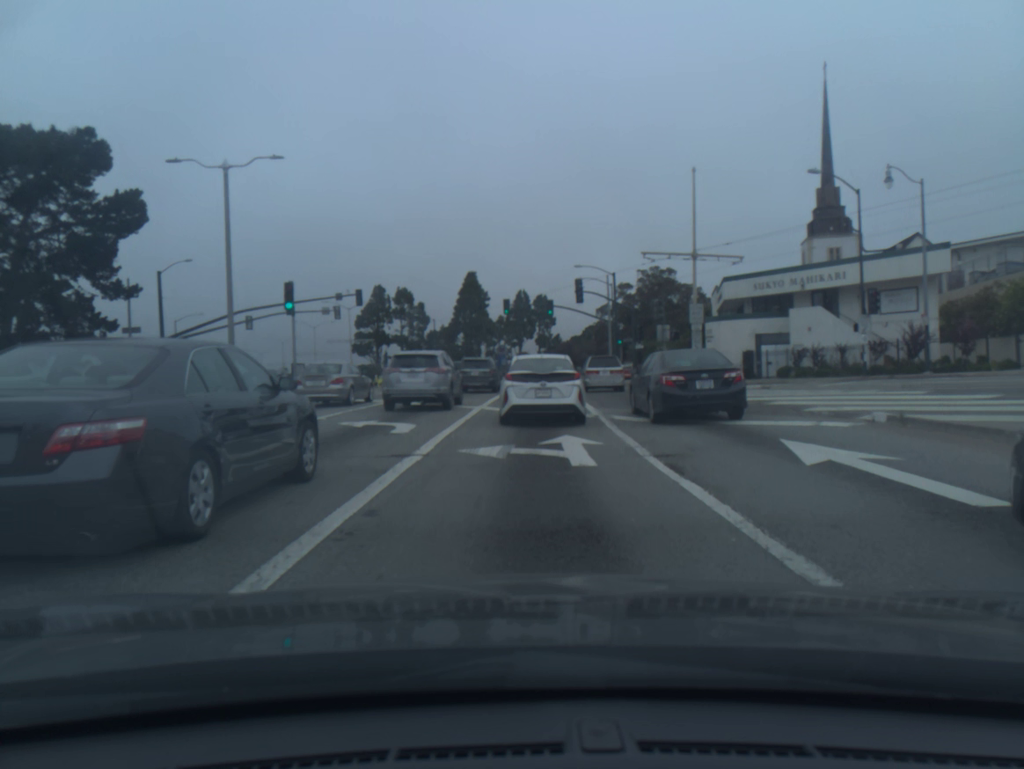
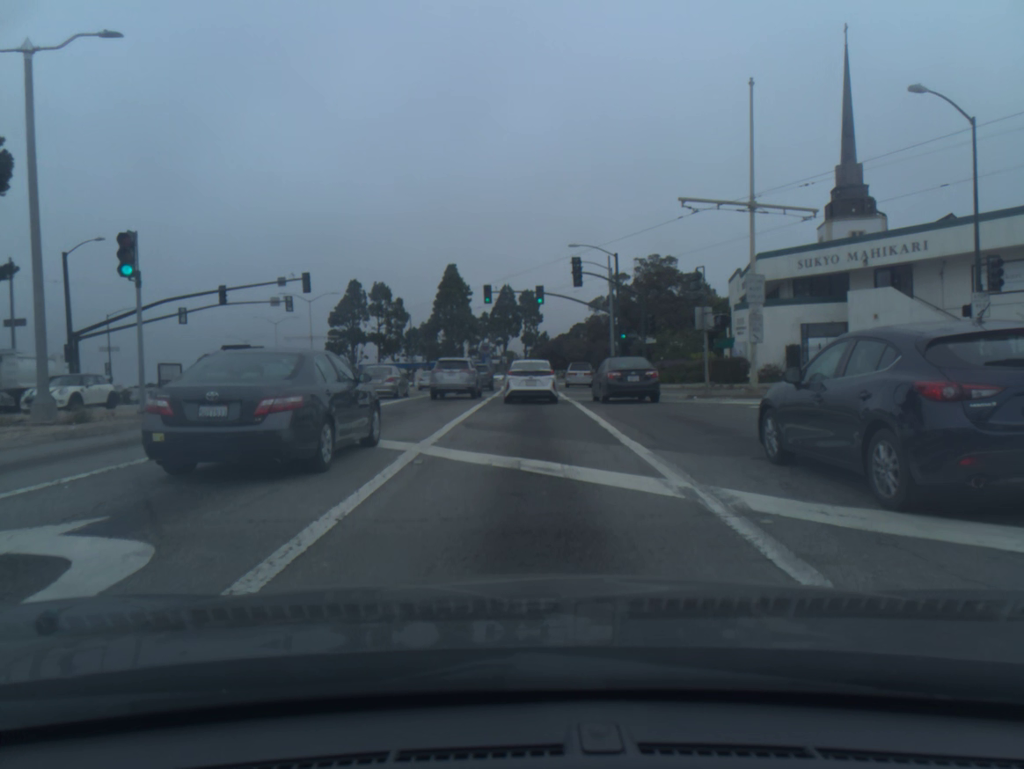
(+0.2, +10.8) m; +1°
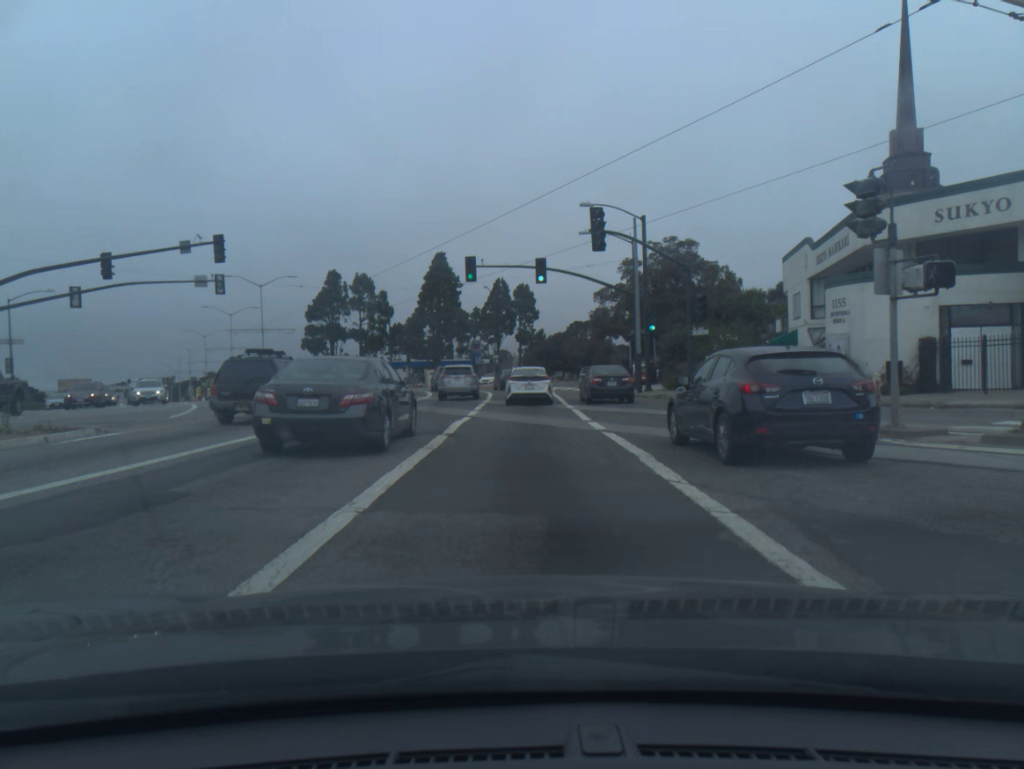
(+0.1, +13.7) m; 0°
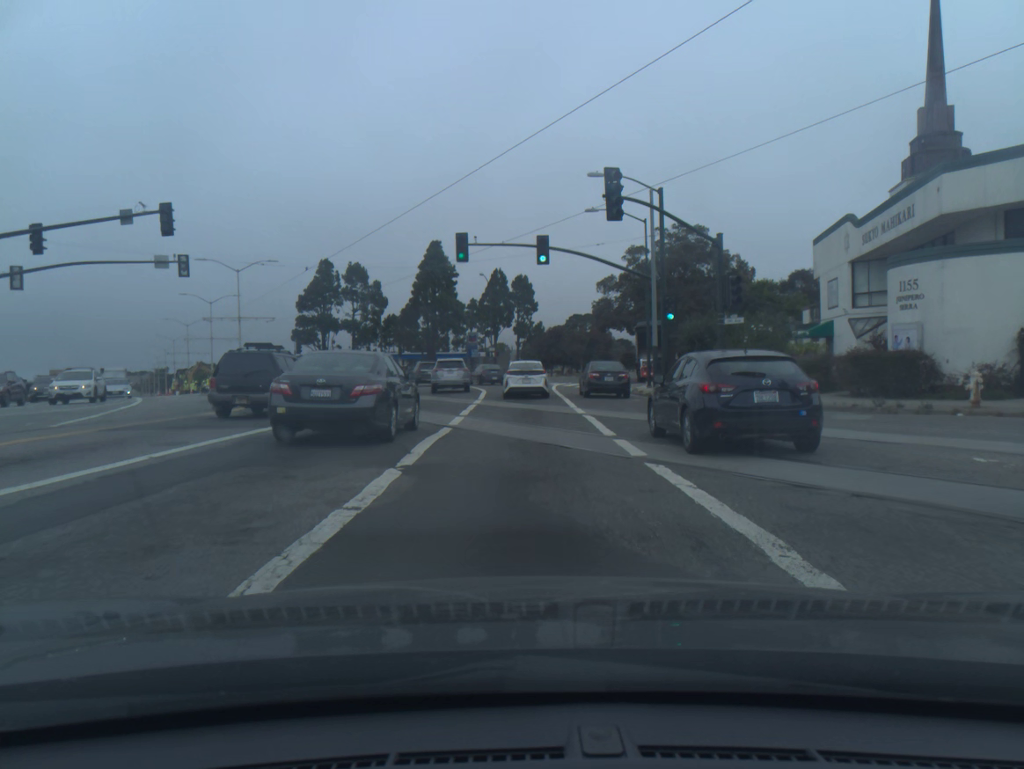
(0.0, +5.3) m; 0°
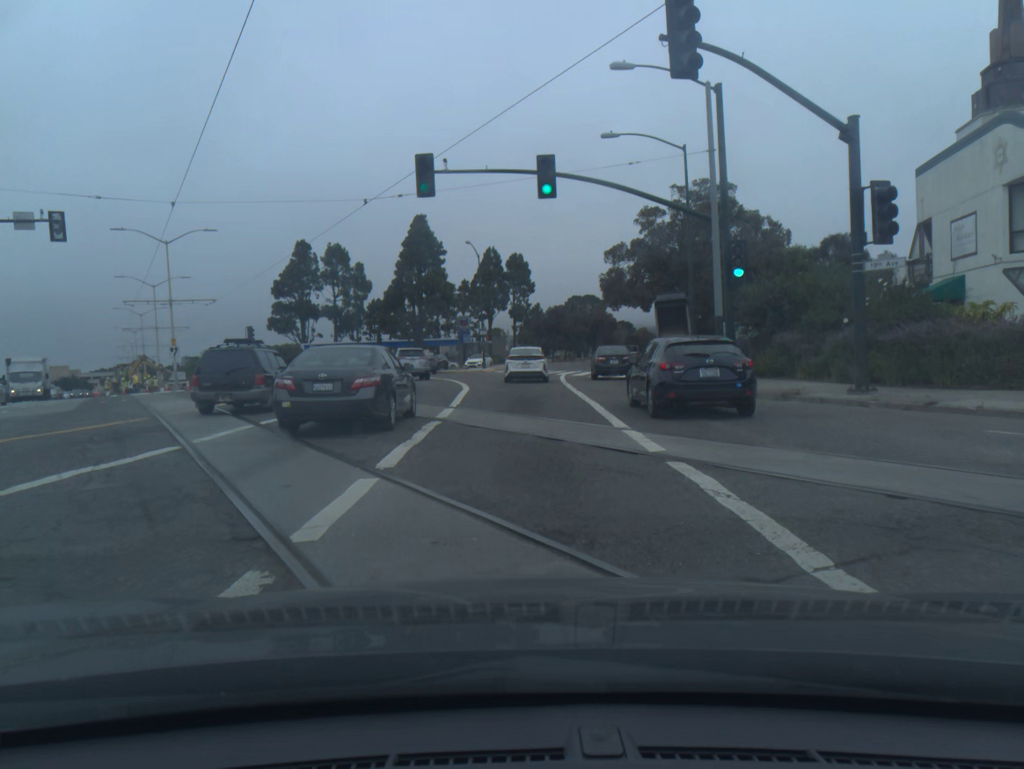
(+0.1, +11.5) m; +1°
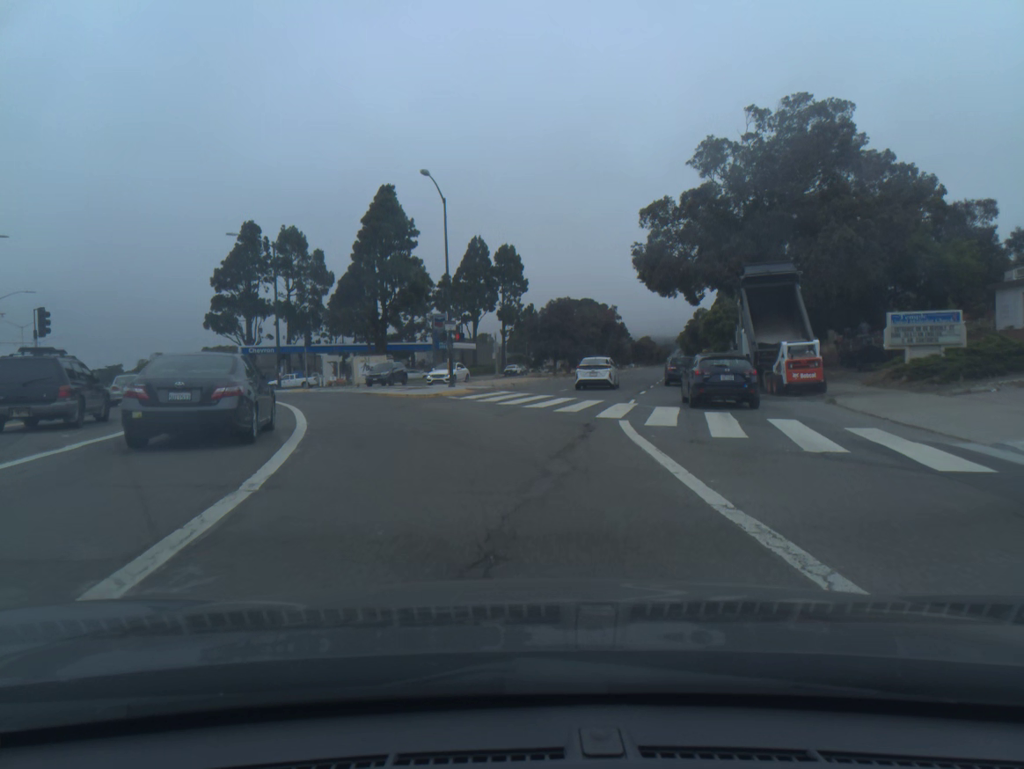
(-0.1, +25.5) m; +1°
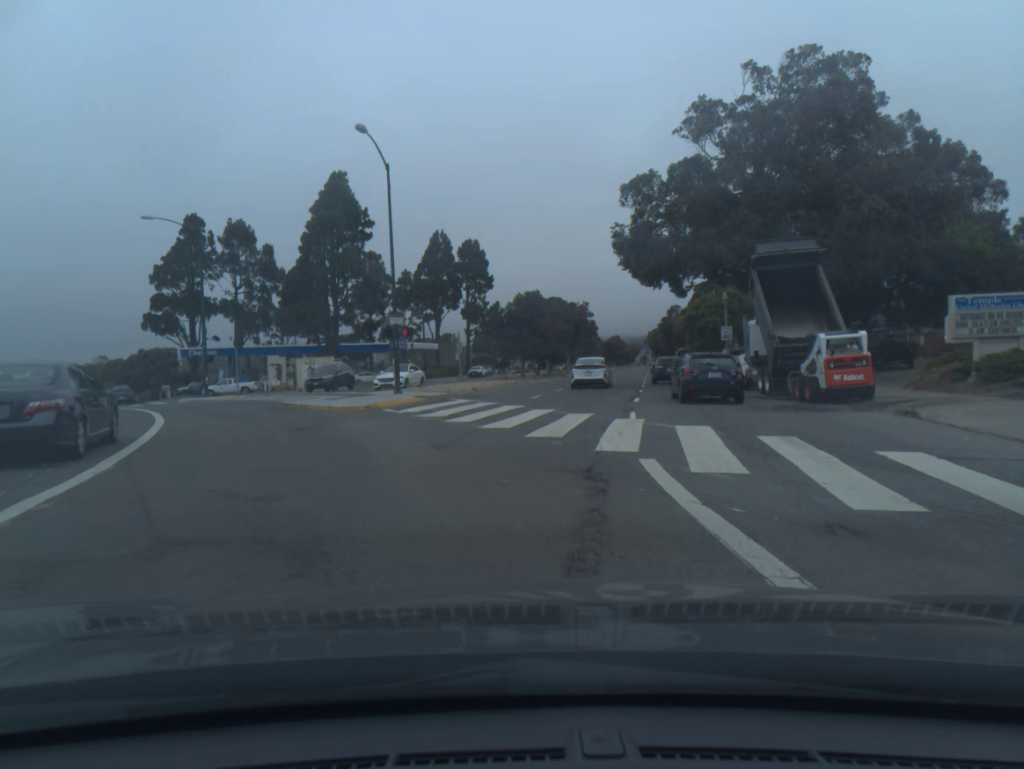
(+0.2, +6.9) m; +2°
